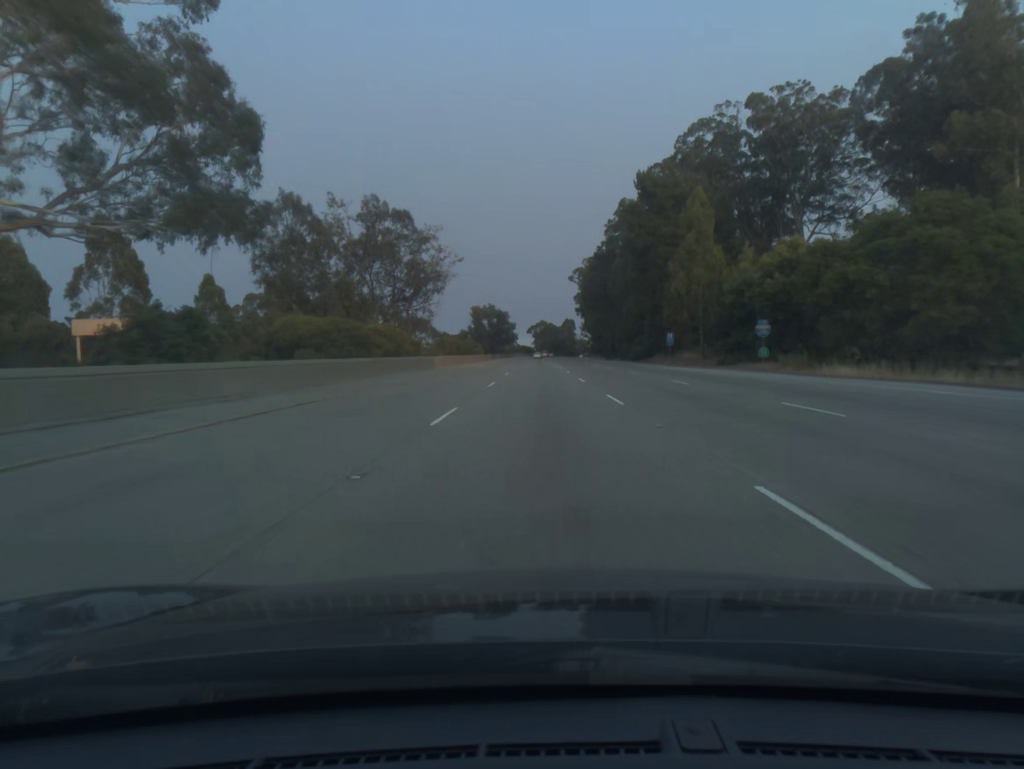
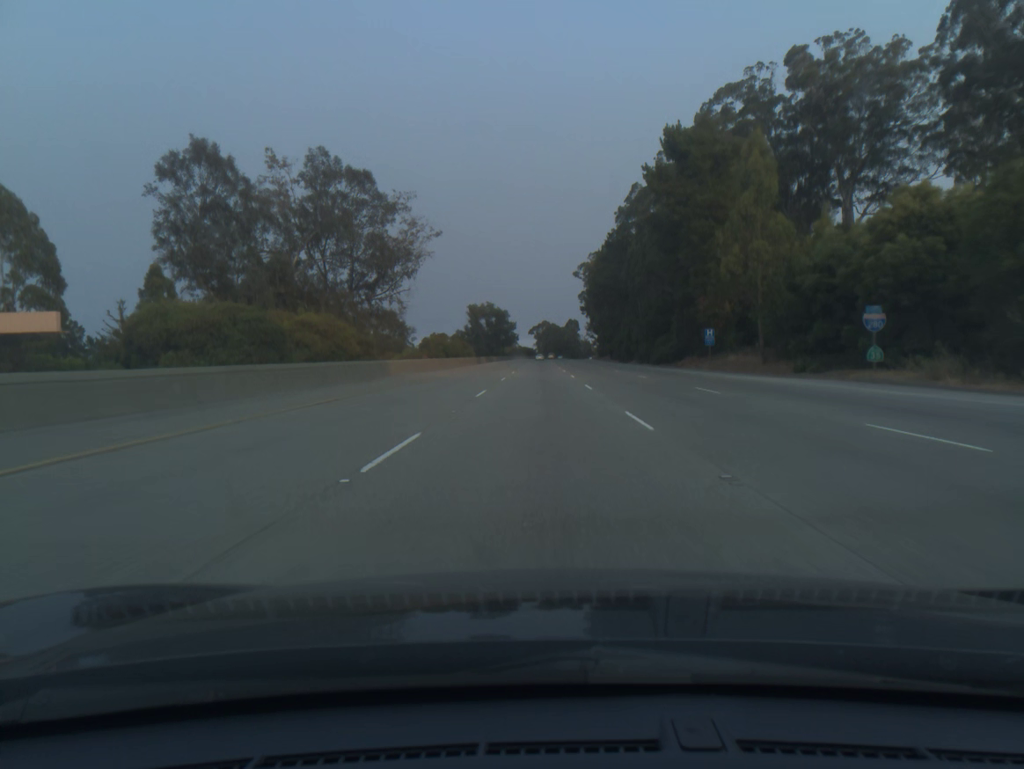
(0.0, +19.7) m; 0°
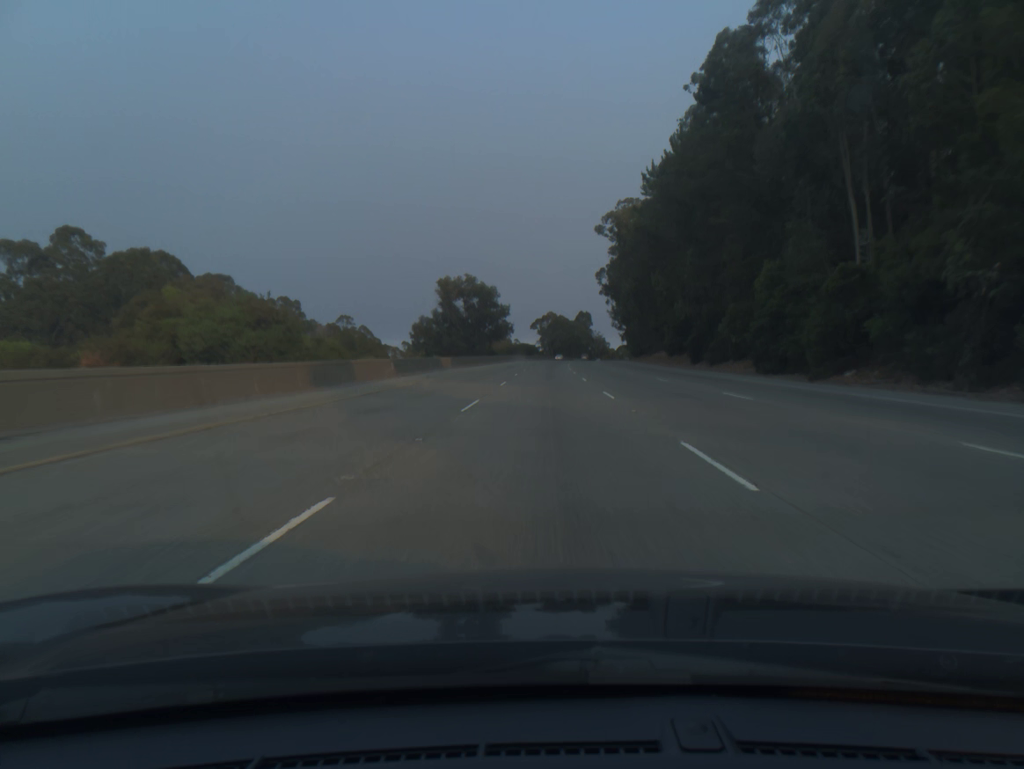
(-0.4, +78.5) m; 0°
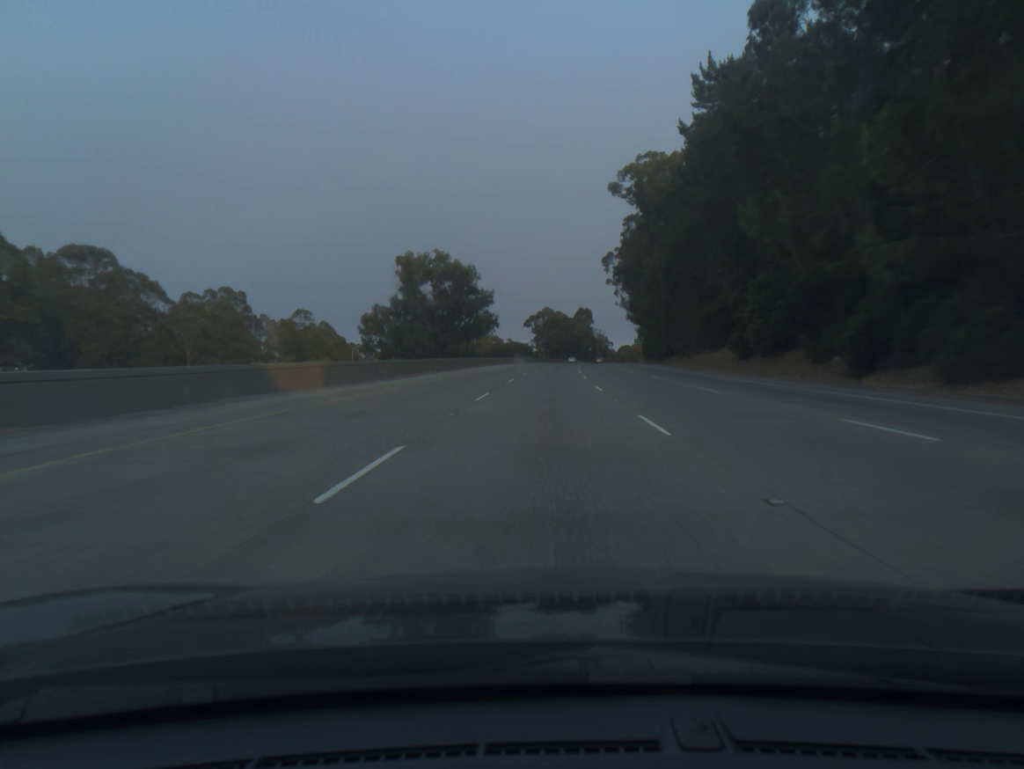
(+0.1, +39.2) m; 0°
